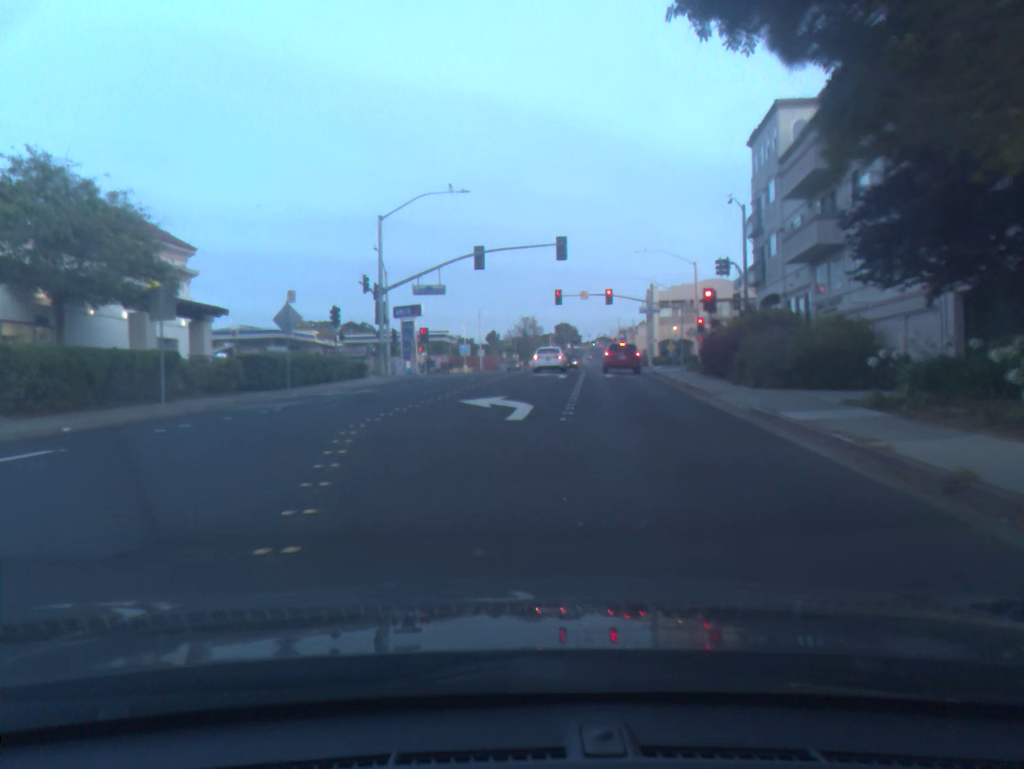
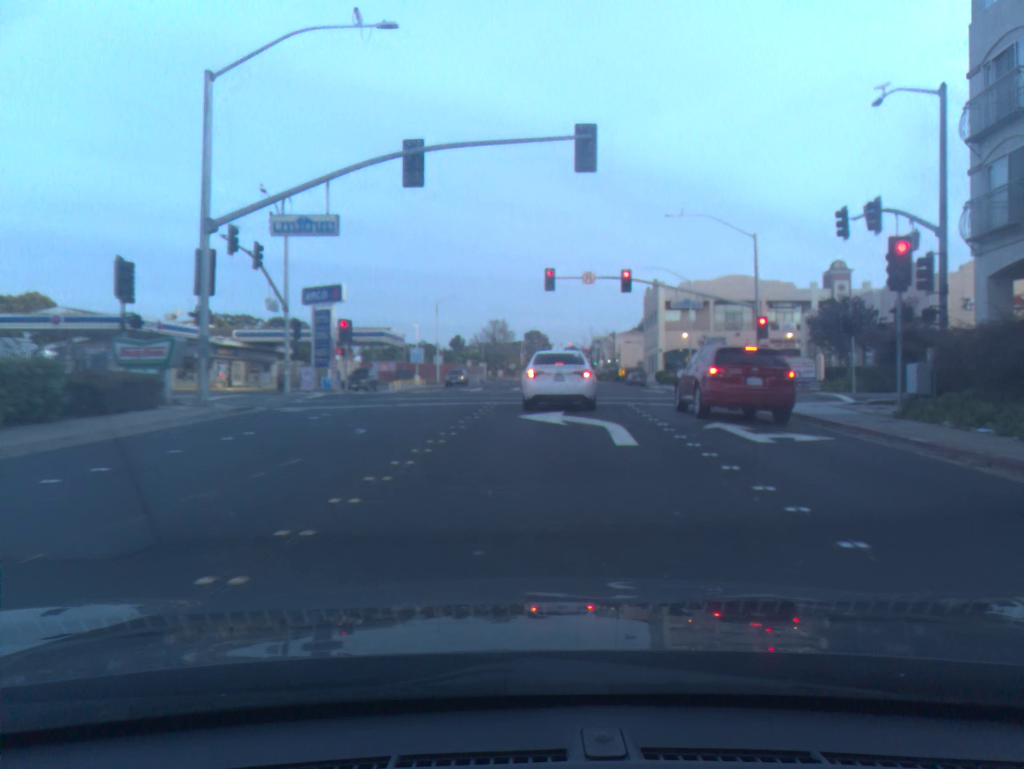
(0.0, +24.0) m; +3°
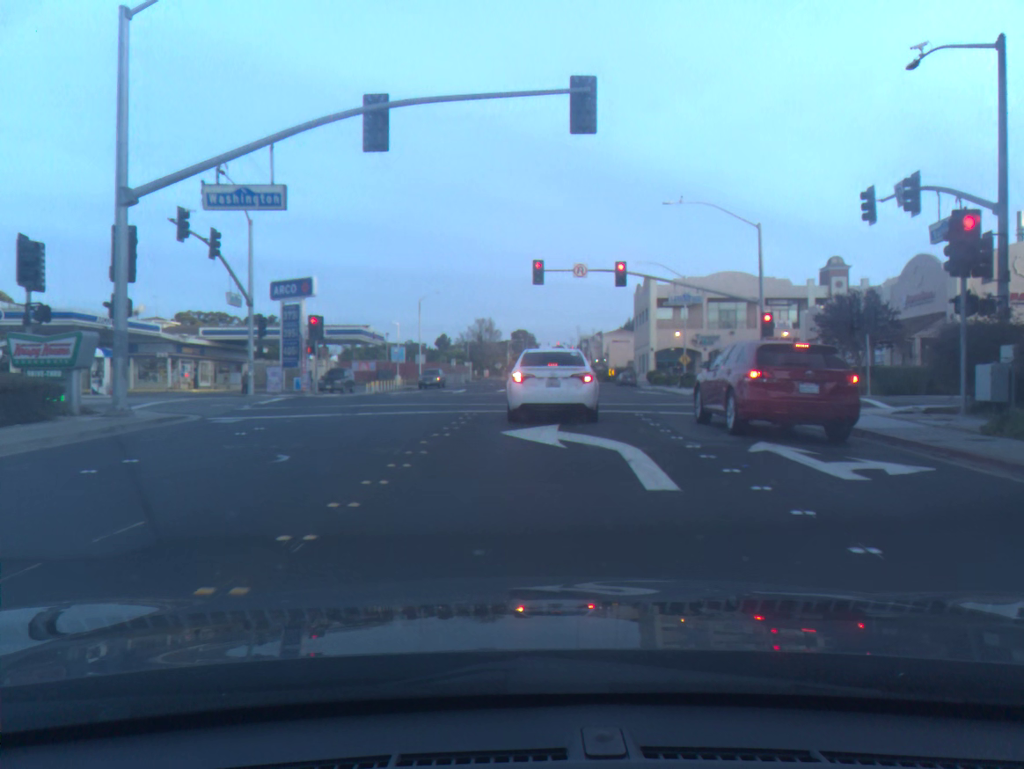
(0.0, +3.8) m; +1°
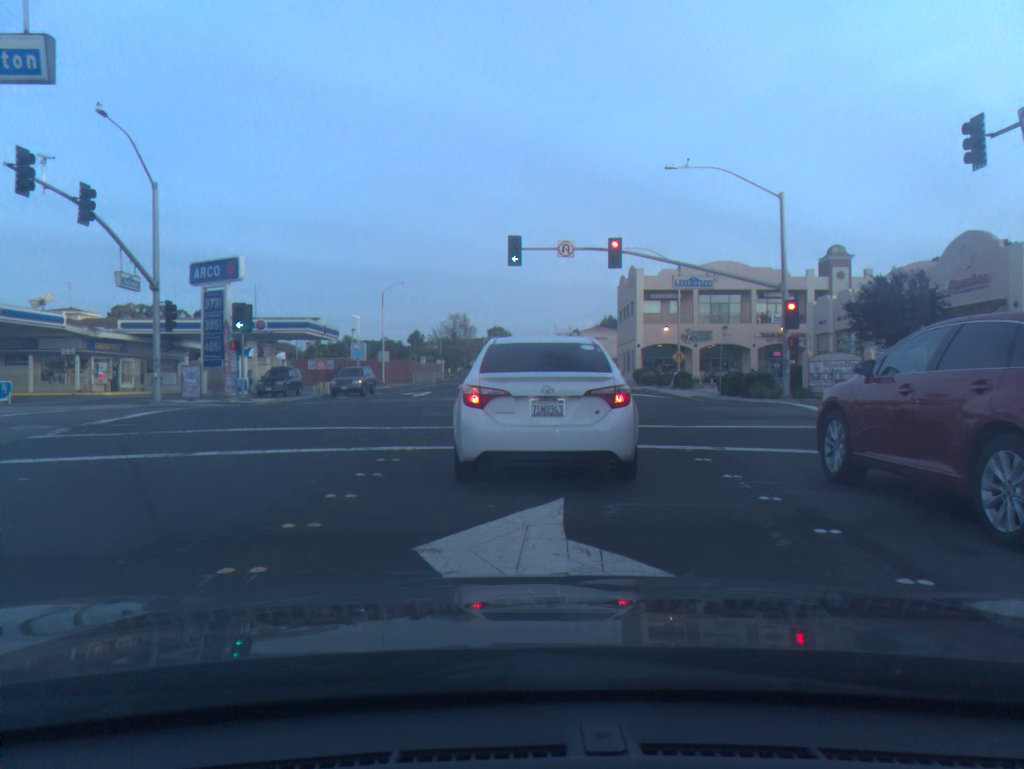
(+0.2, +8.3) m; +2°
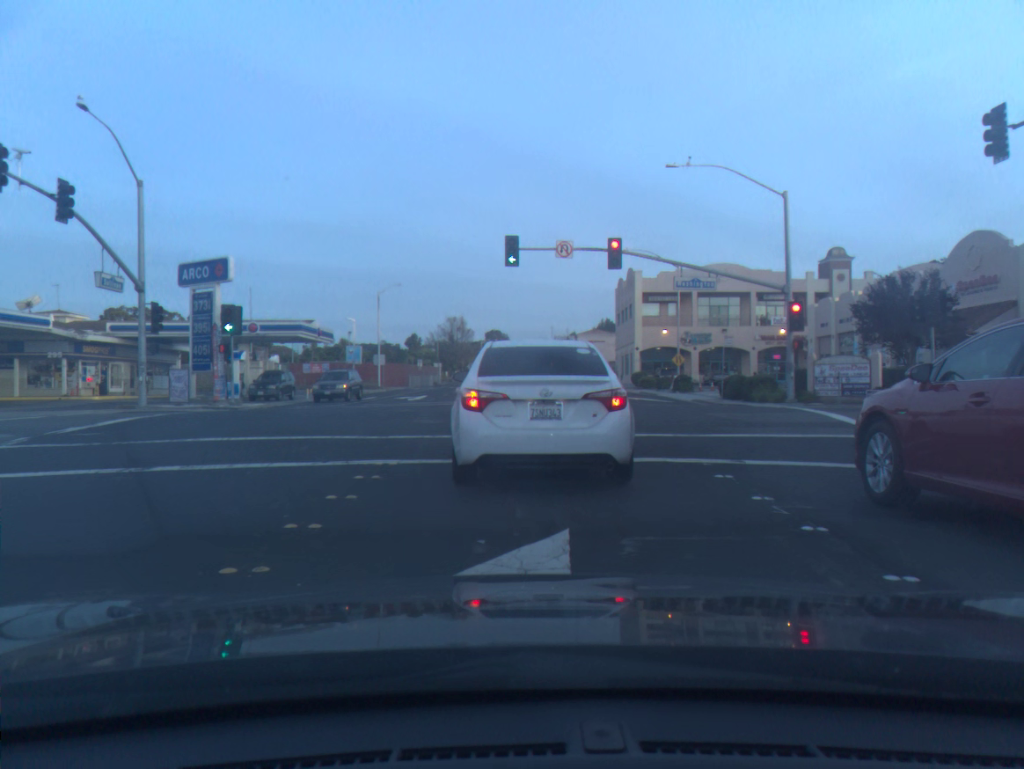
(0.0, +1.2) m; 0°
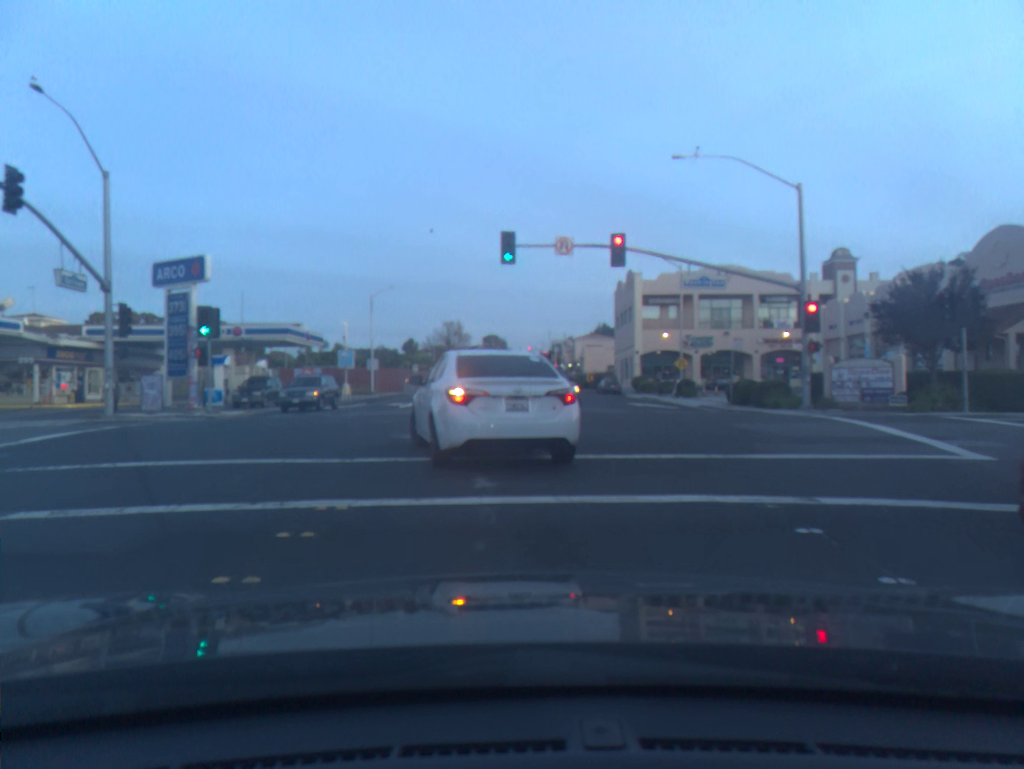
(0.0, +2.6) m; 0°
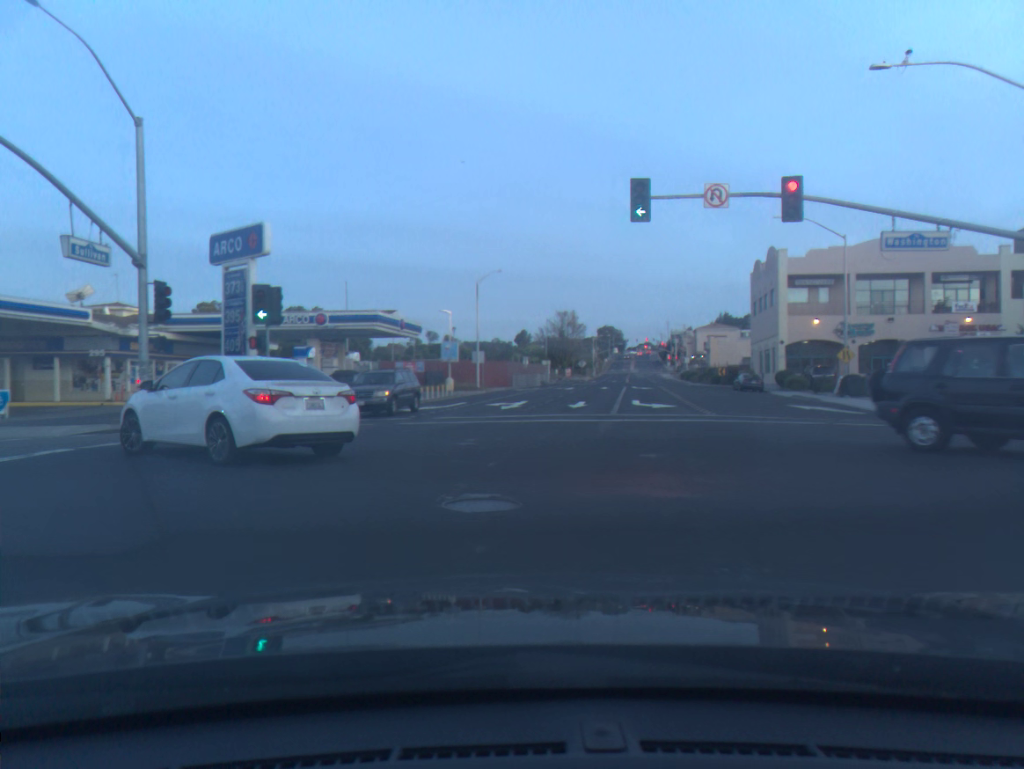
(-0.6, +7.4) m; -12°
